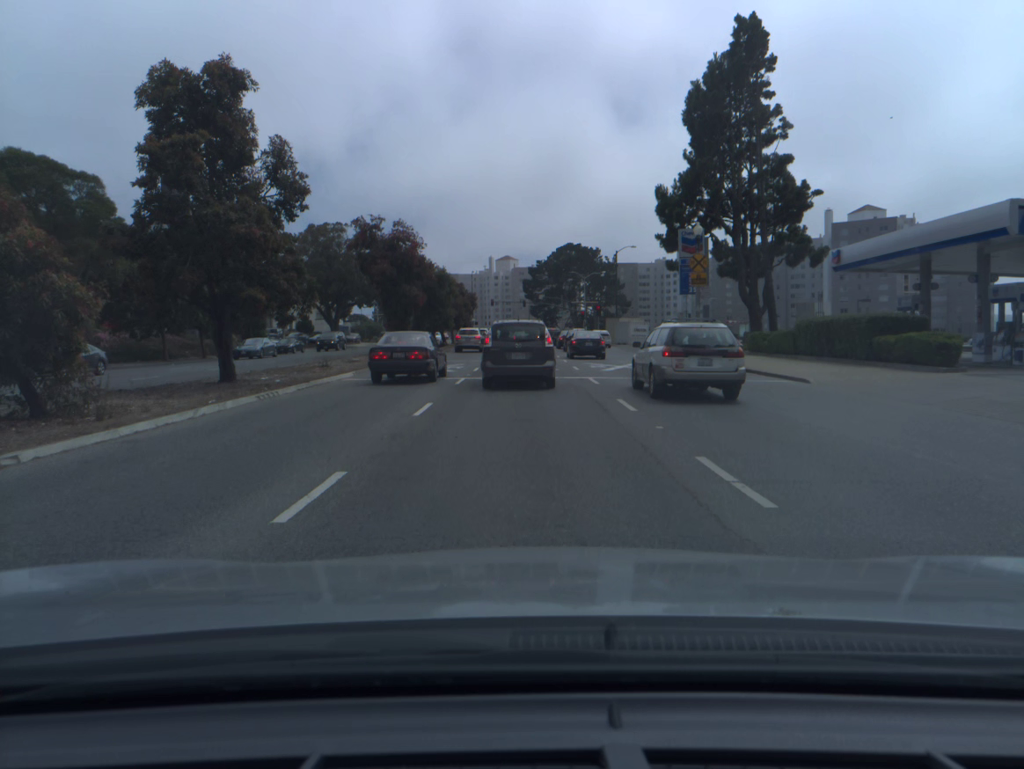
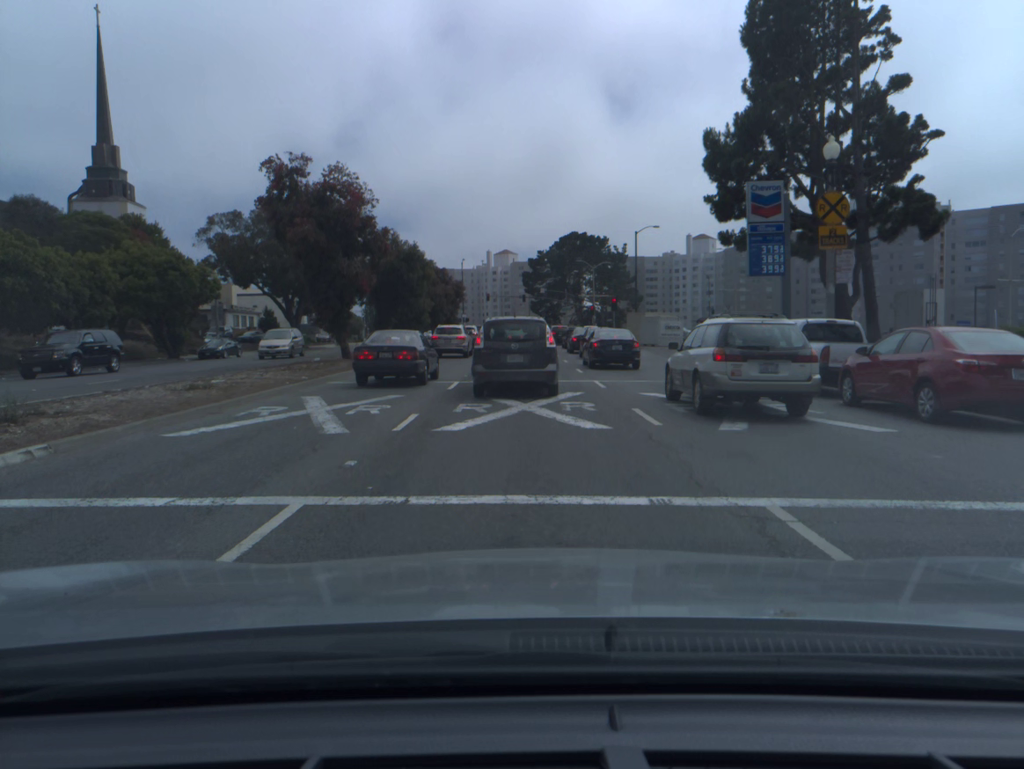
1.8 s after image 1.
(0.0, +16.8) m; 0°
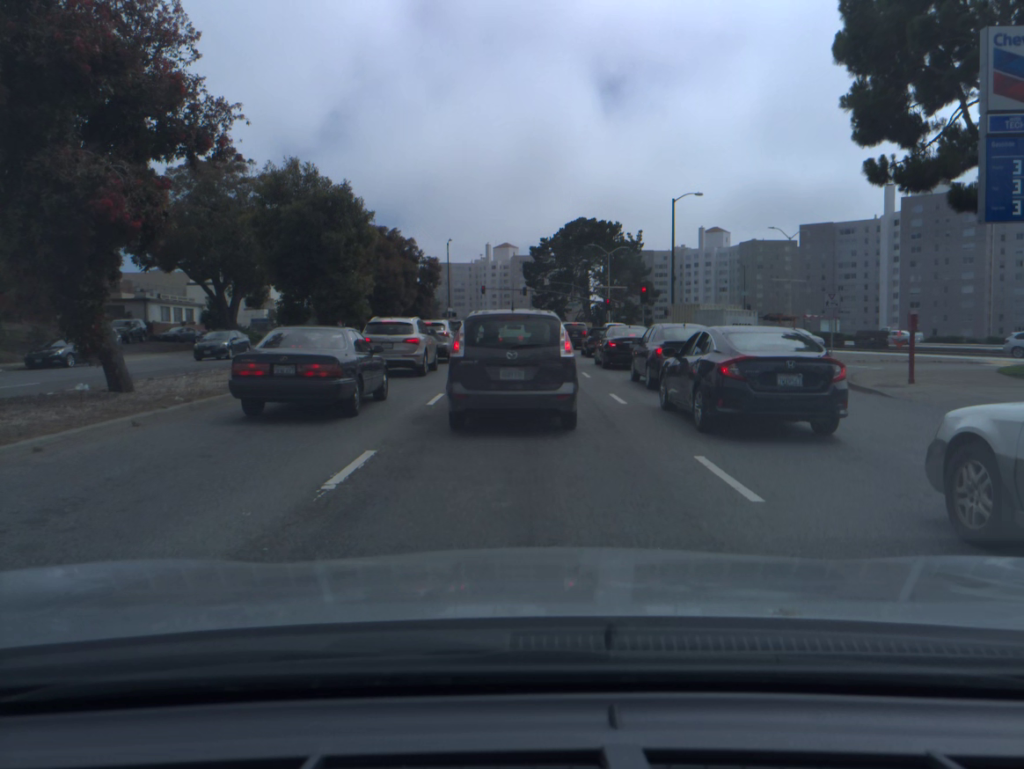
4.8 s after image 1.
(0.0, +19.6) m; 0°
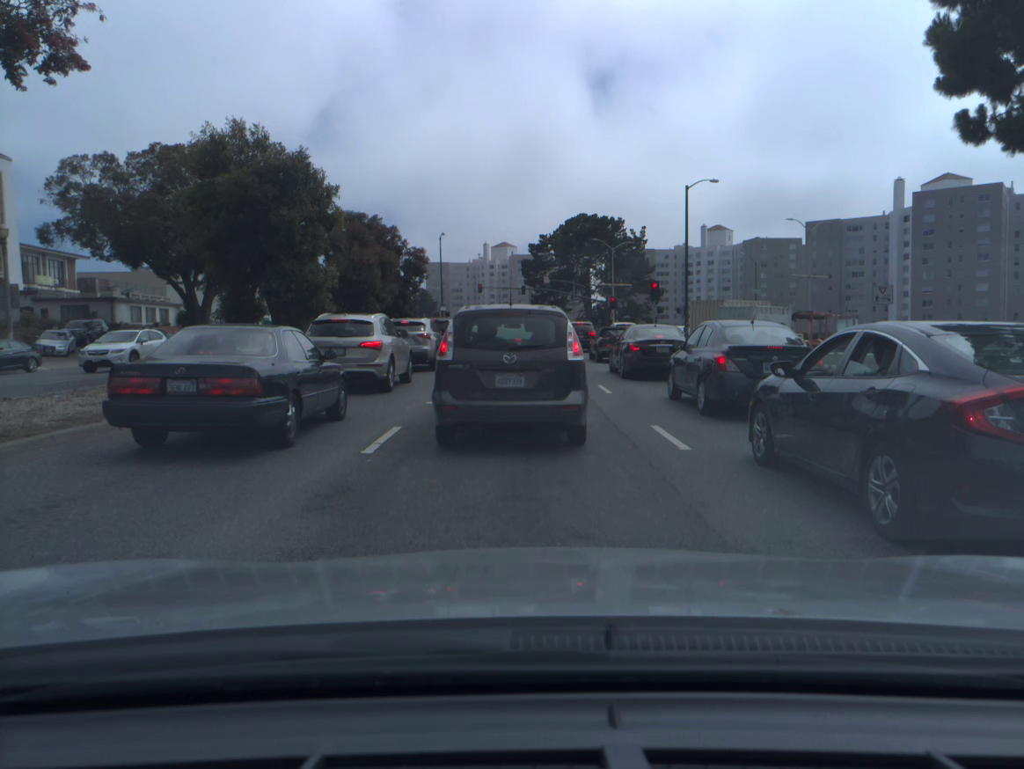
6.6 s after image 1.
(0.0, +5.6) m; 0°
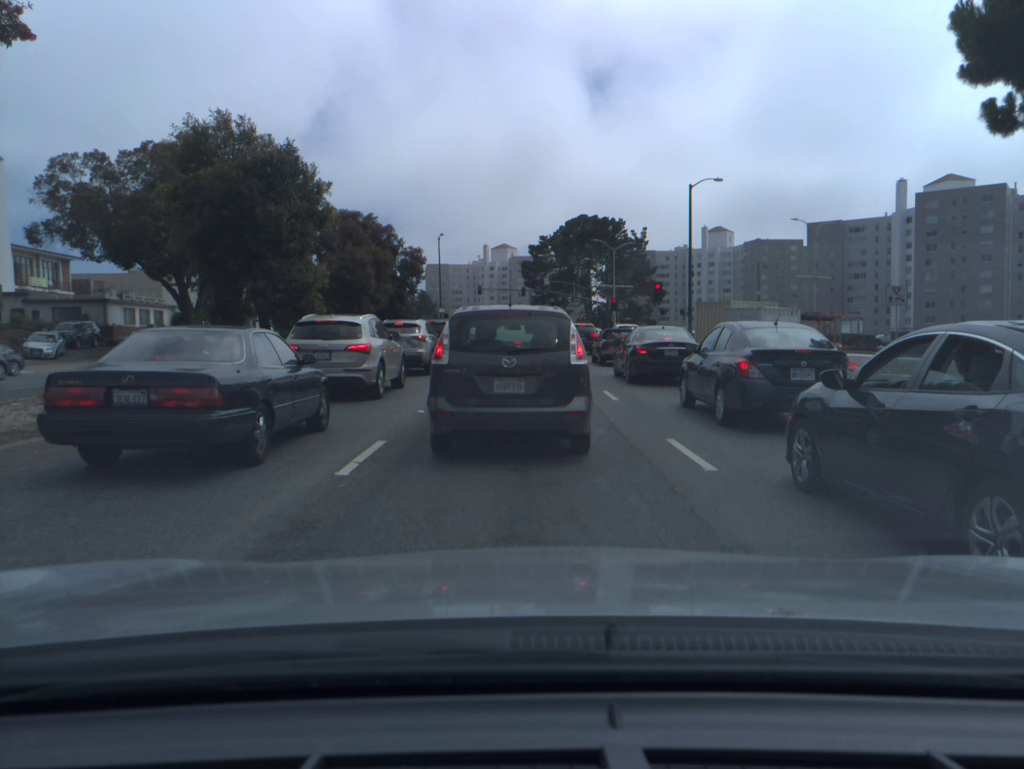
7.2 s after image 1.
(0.0, +1.2) m; 0°
